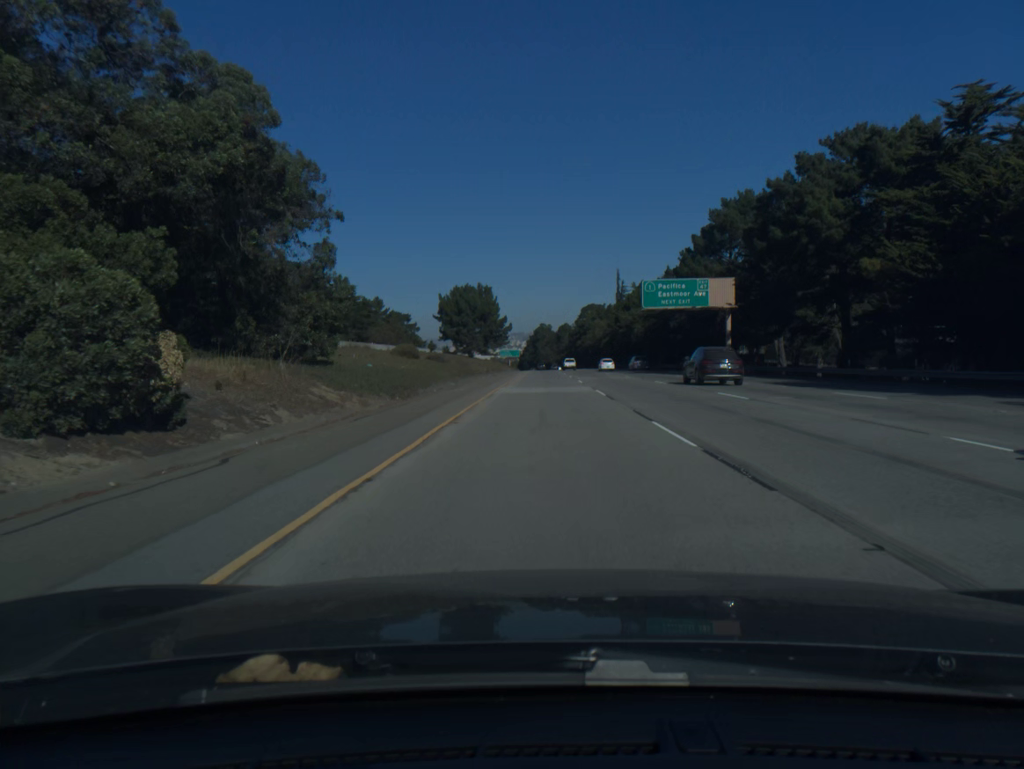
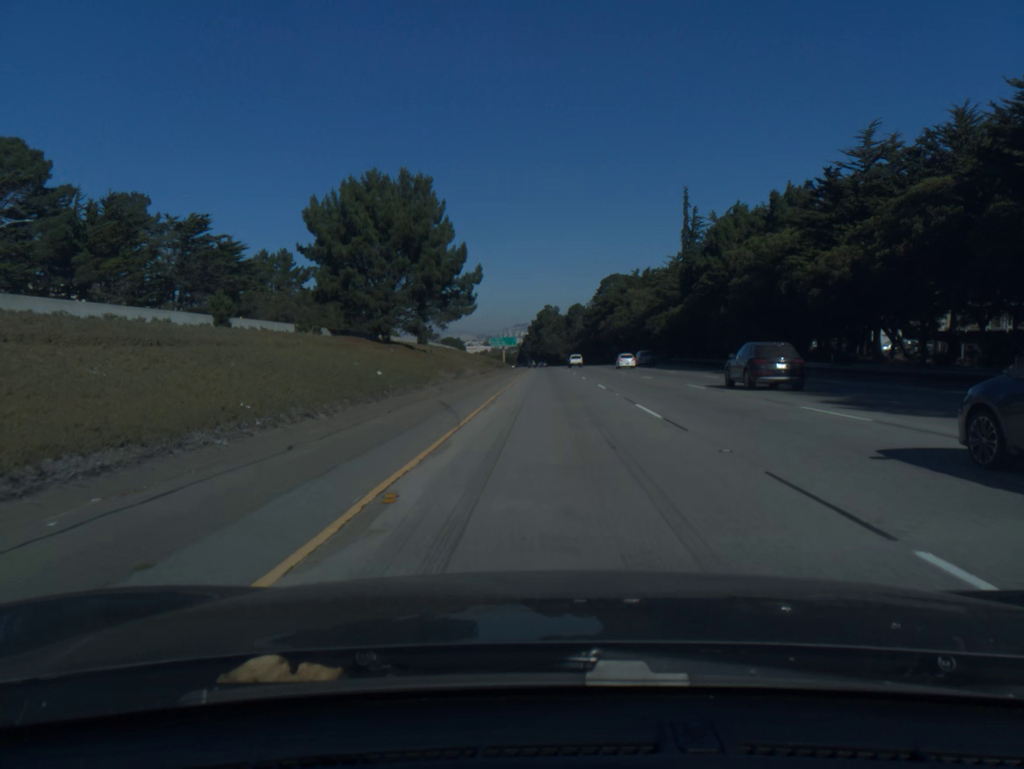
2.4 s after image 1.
(-0.3, +80.4) m; 0°
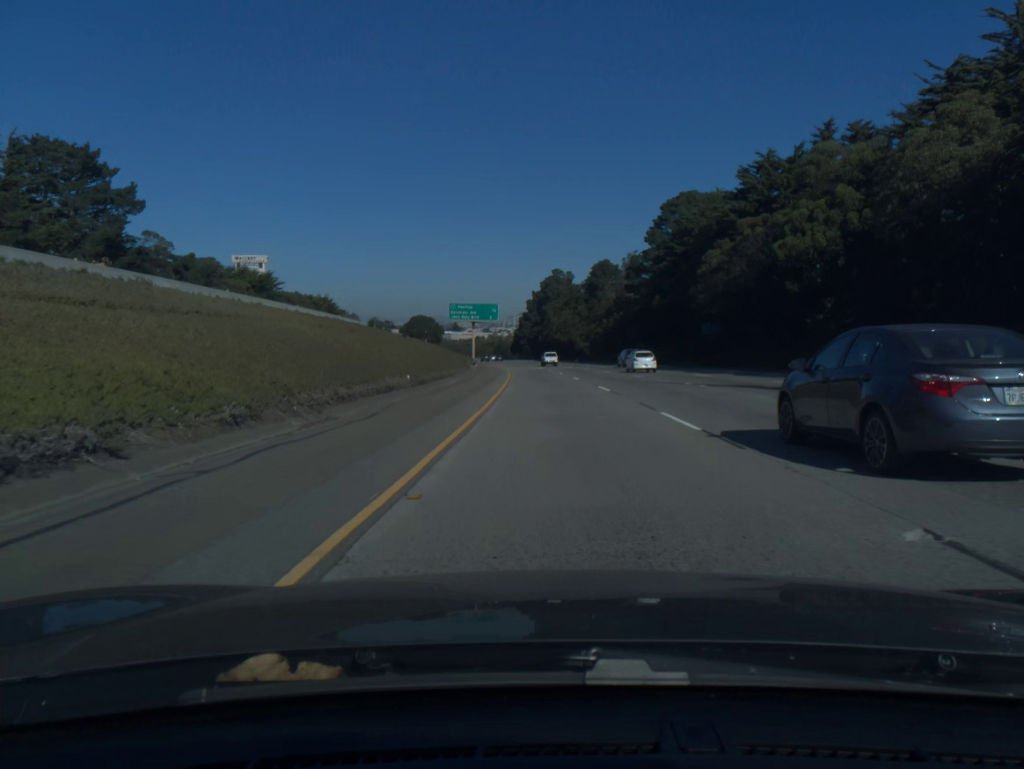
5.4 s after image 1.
(+0.1, +102.3) m; 0°
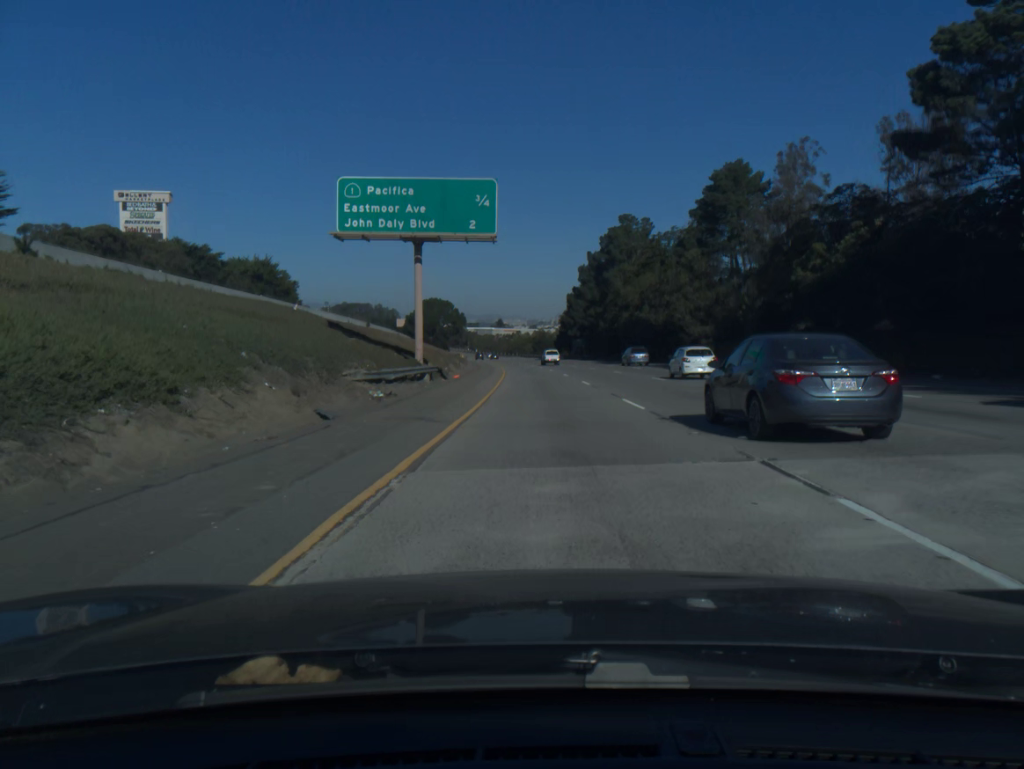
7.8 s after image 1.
(-2.0, +81.2) m; -3°
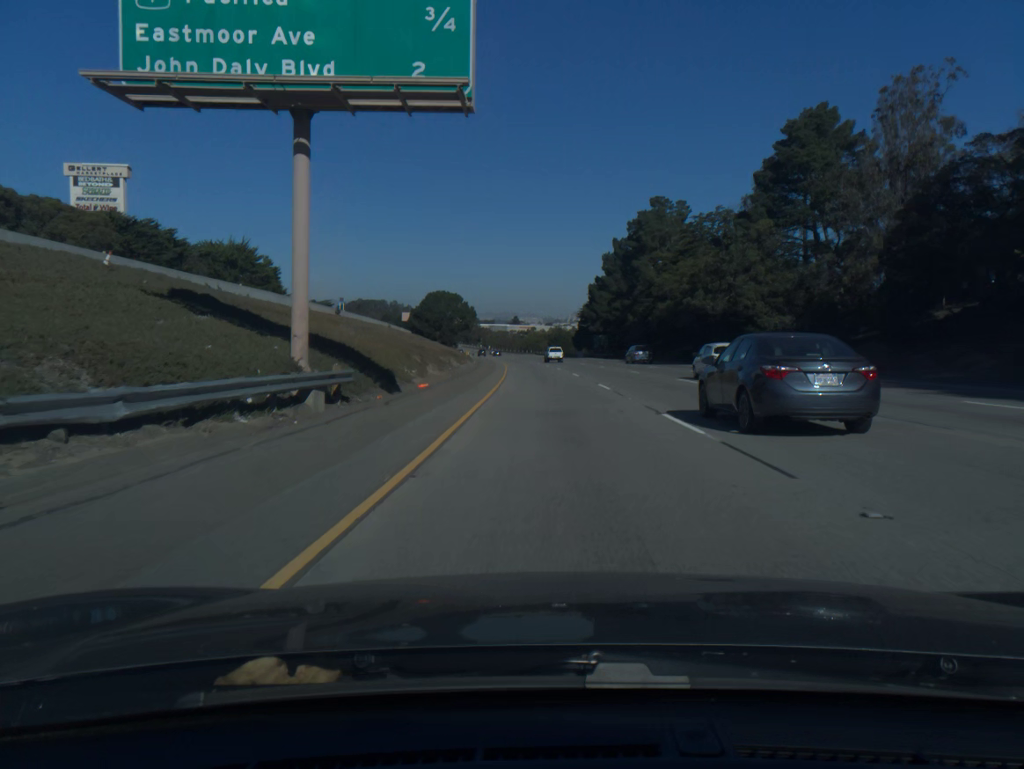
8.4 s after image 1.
(-0.2, +20.3) m; -1°
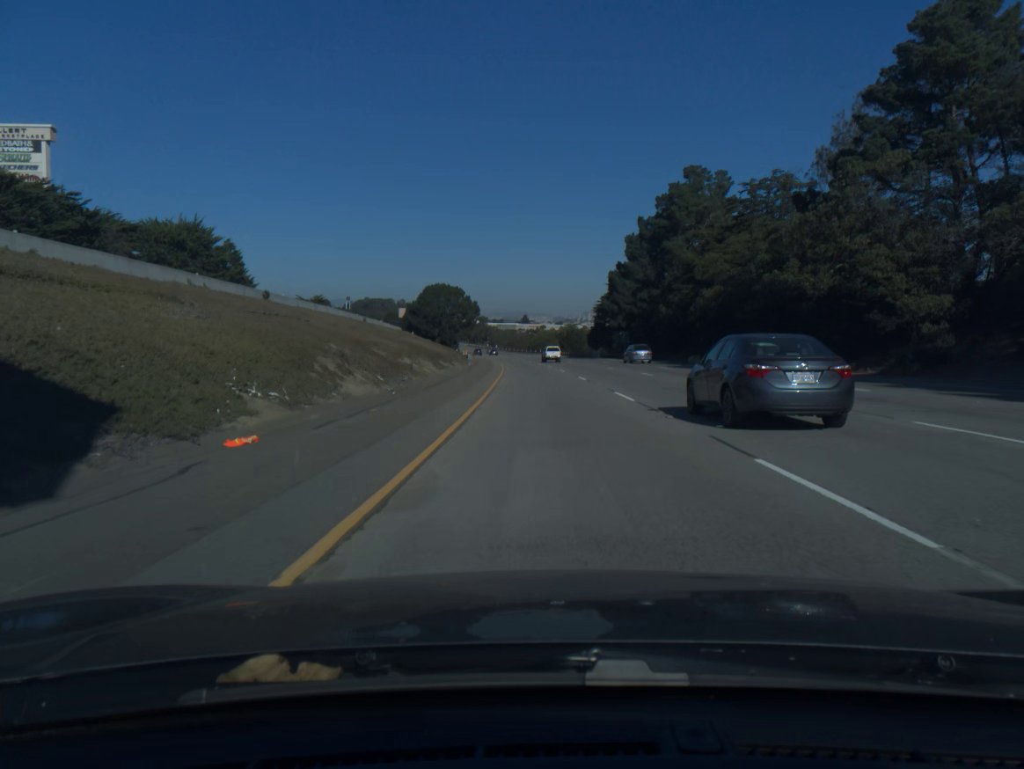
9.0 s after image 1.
(-0.1, +20.3) m; -1°
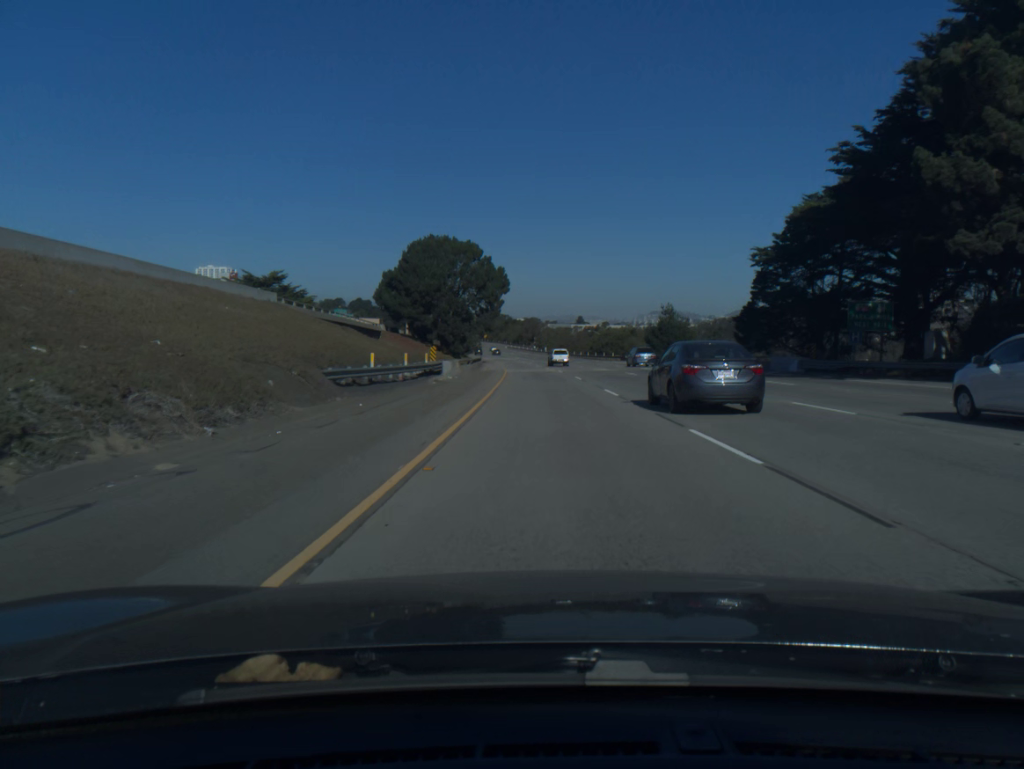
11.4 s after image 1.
(-2.7, +80.9) m; -4°
